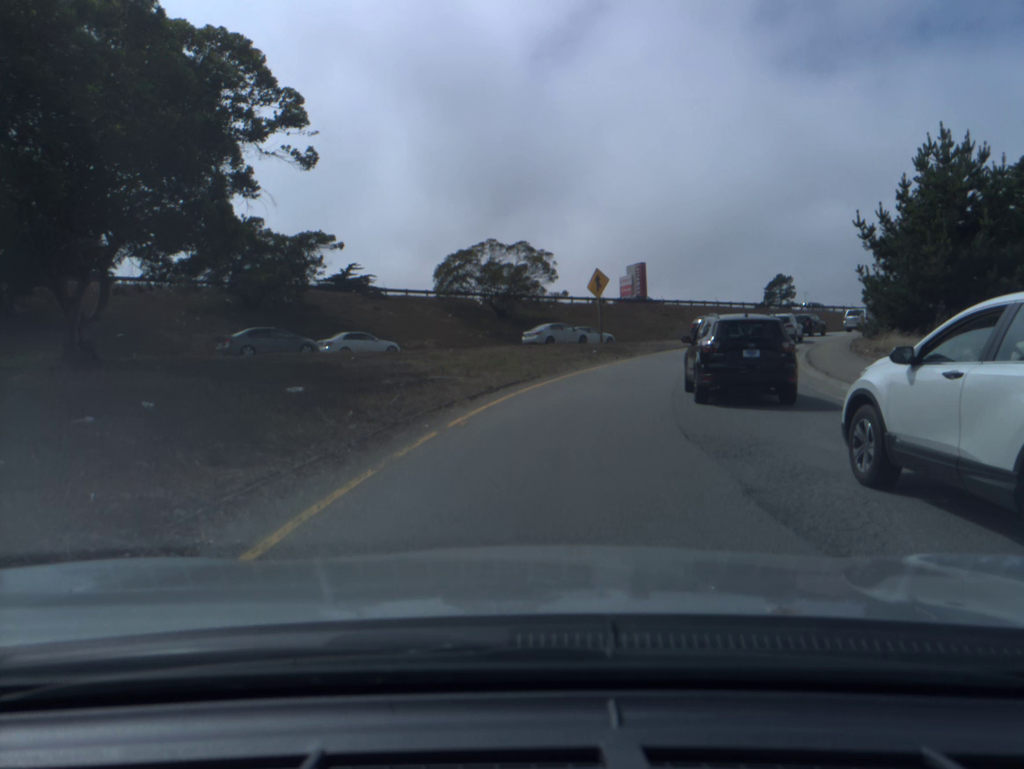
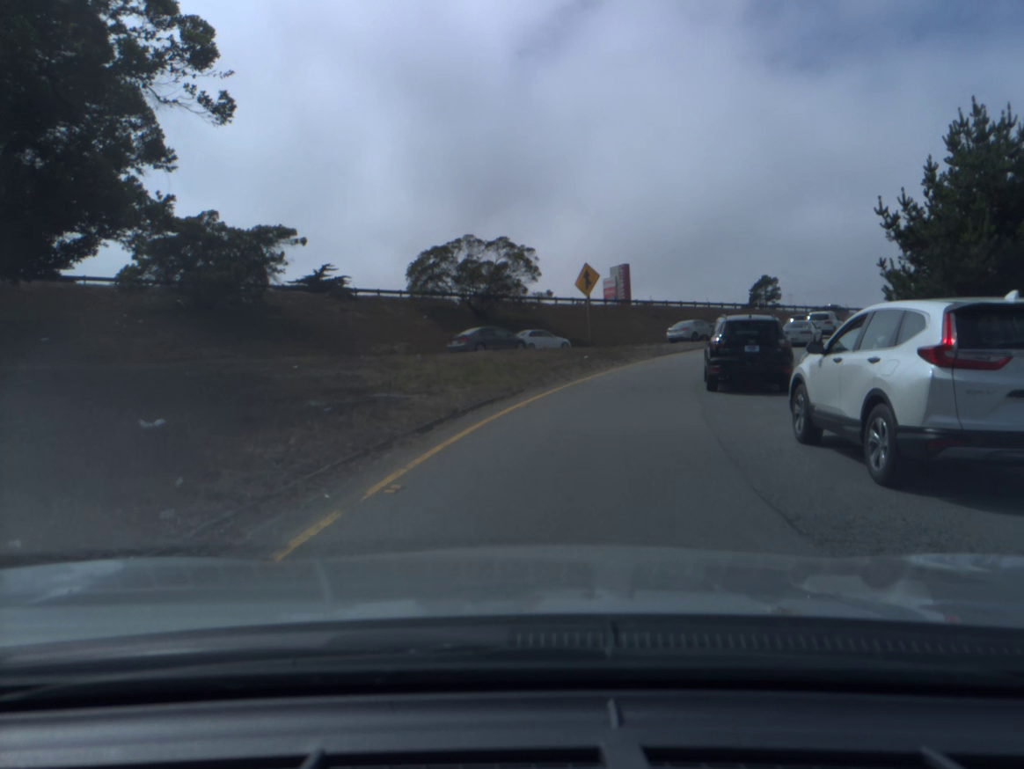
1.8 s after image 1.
(-0.1, +4.7) m; -1°
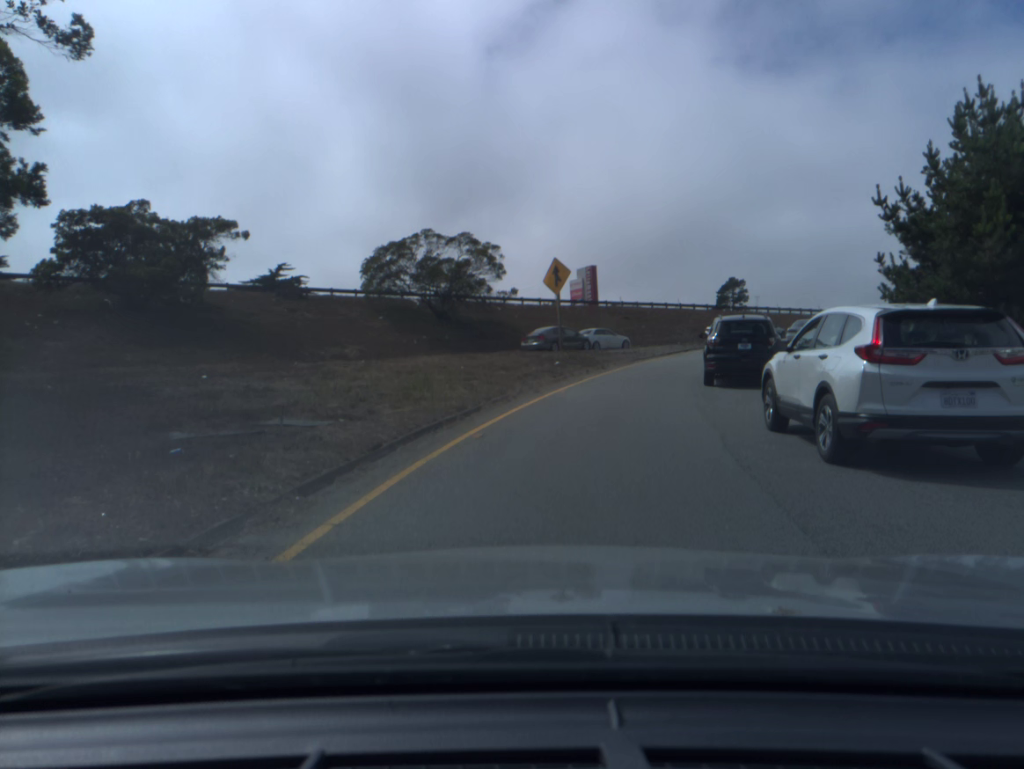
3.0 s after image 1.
(+0.1, +3.7) m; +3°
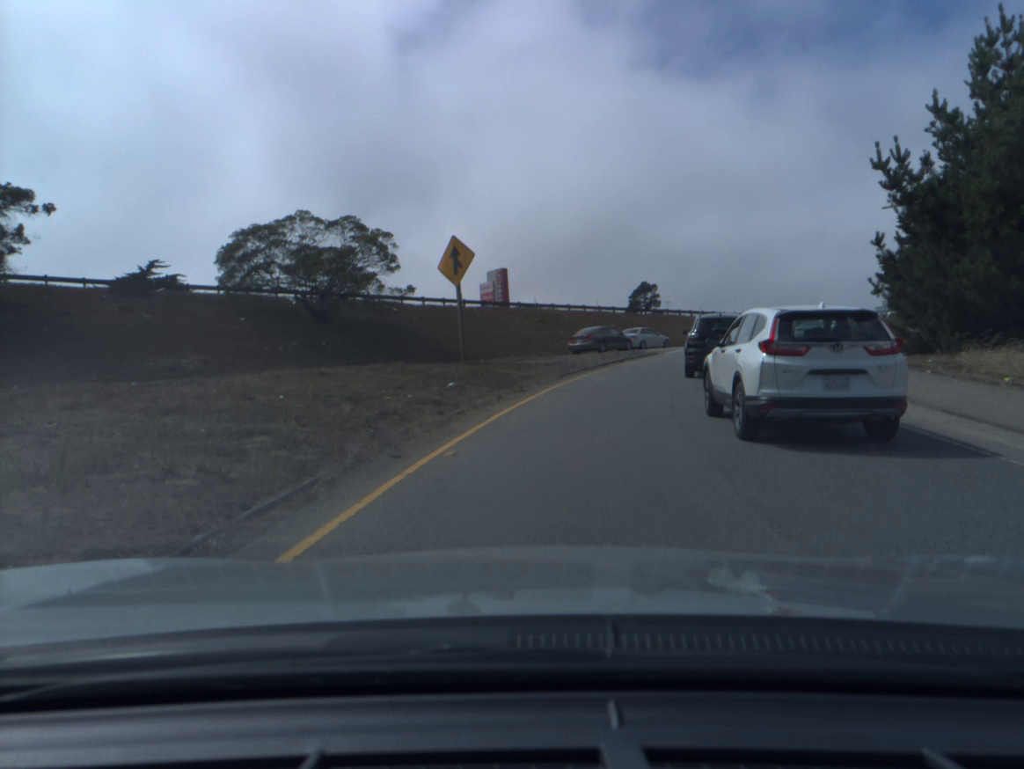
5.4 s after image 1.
(+0.4, +8.8) m; +6°
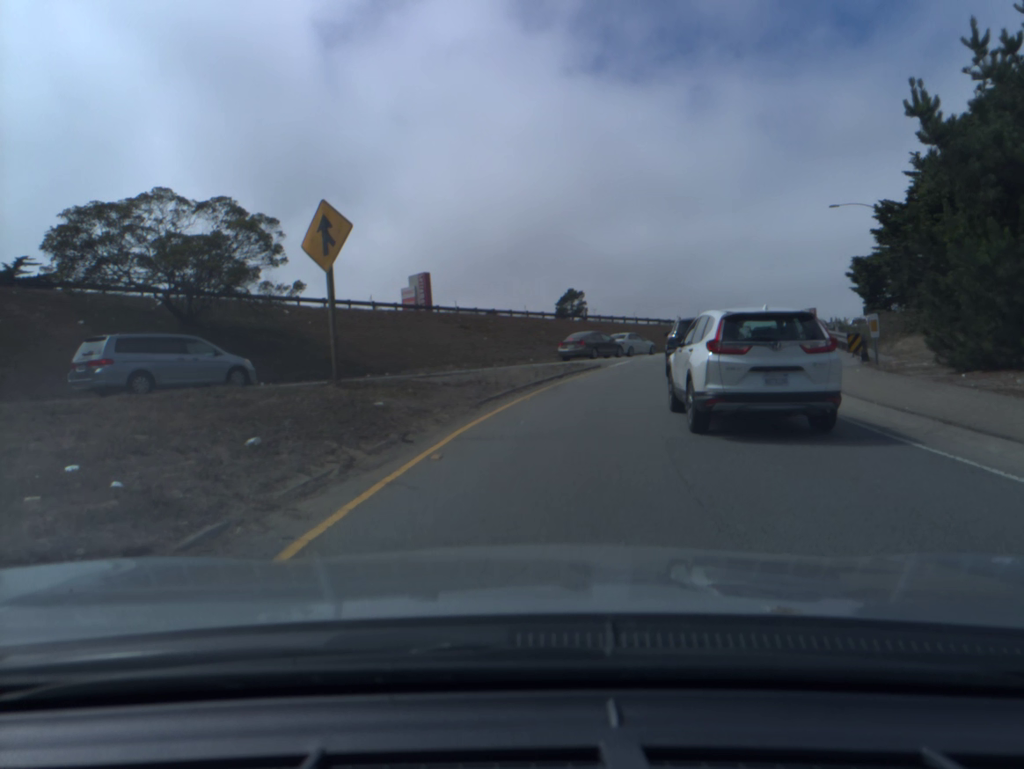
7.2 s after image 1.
(+0.3, +7.3) m; +5°
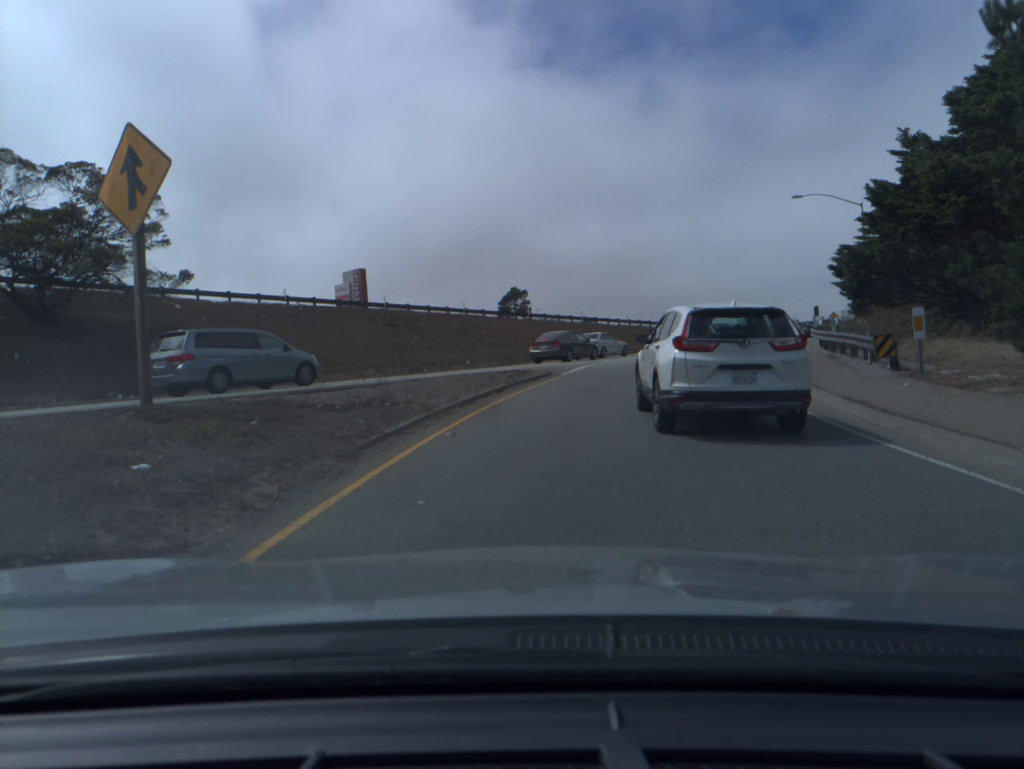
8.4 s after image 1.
(+0.2, +5.7) m; +4°
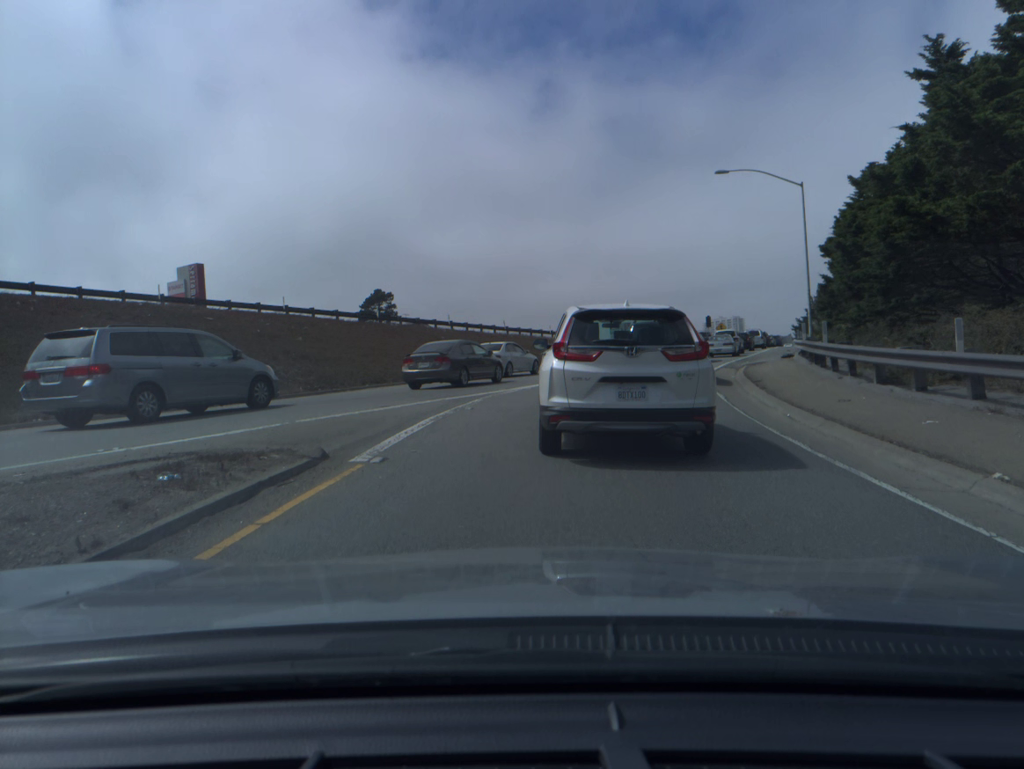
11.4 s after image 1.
(+1.3, +14.4) m; +9°
